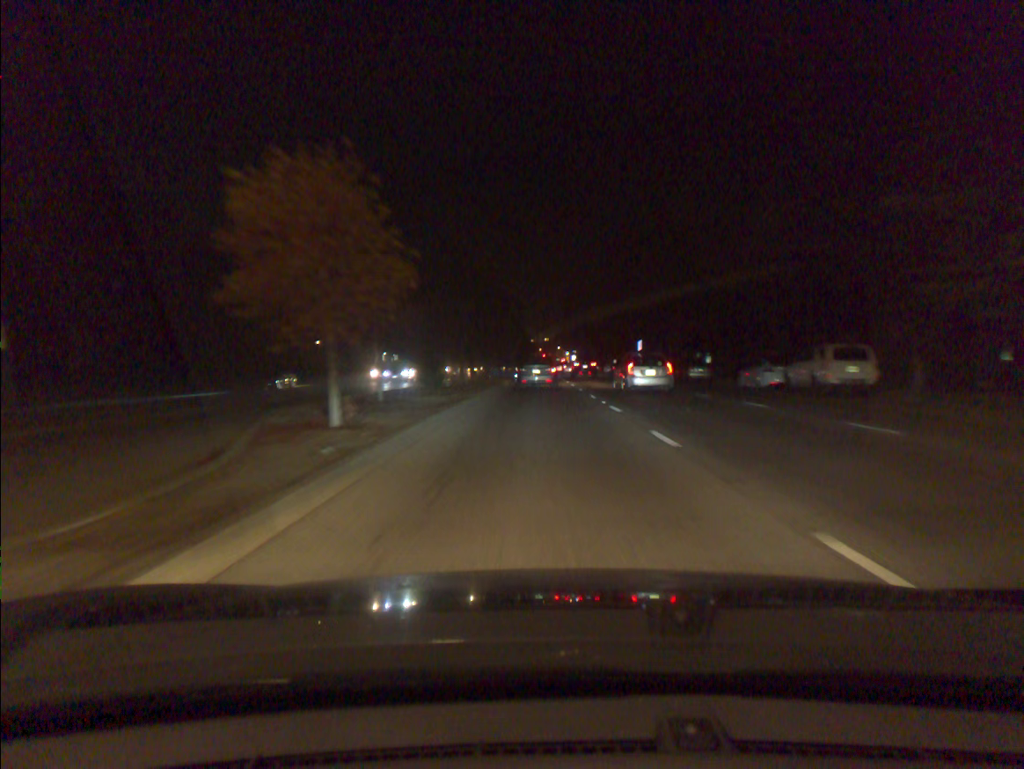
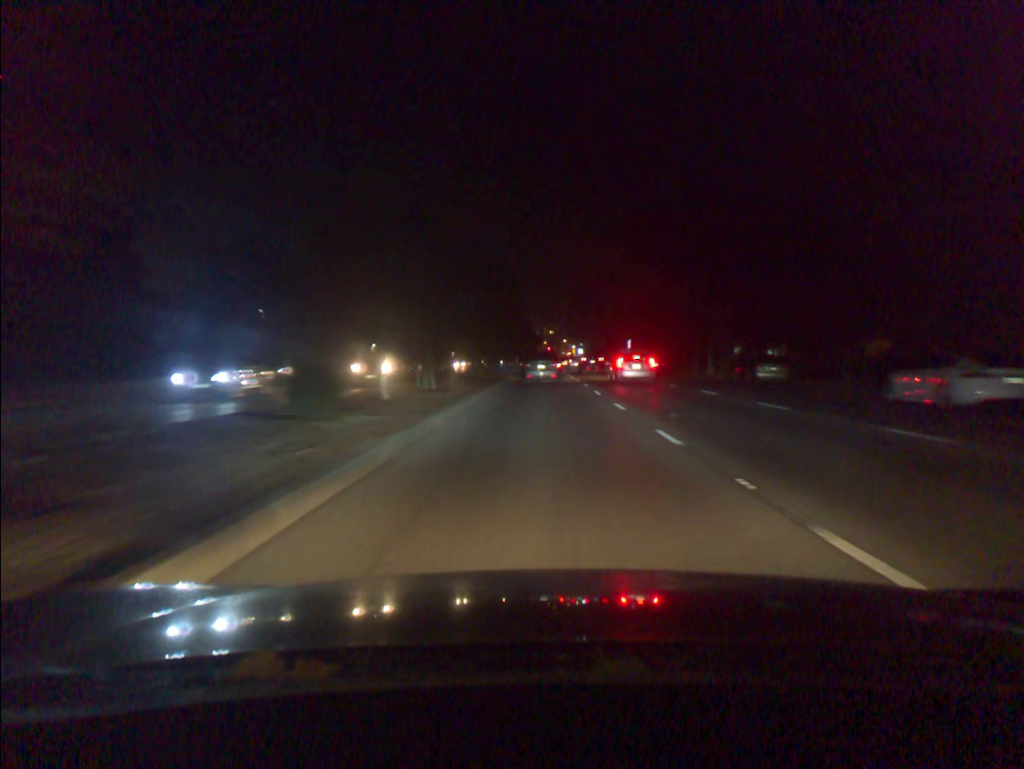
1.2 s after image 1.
(0.0, +14.8) m; 0°
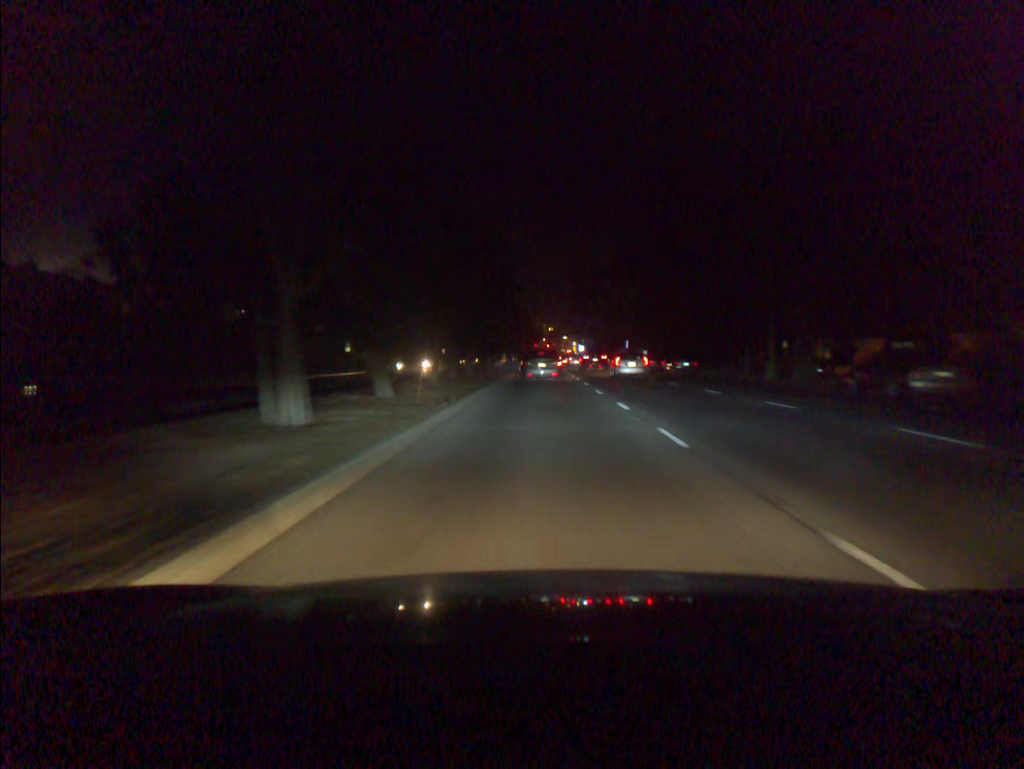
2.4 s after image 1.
(0.0, +15.1) m; 0°
